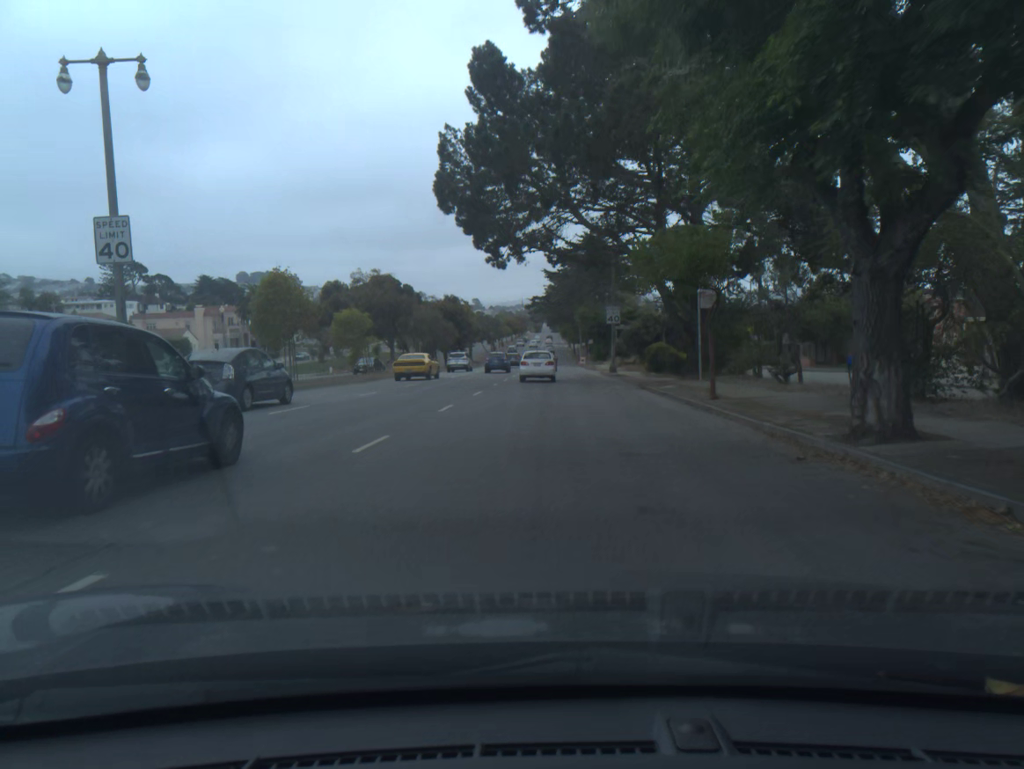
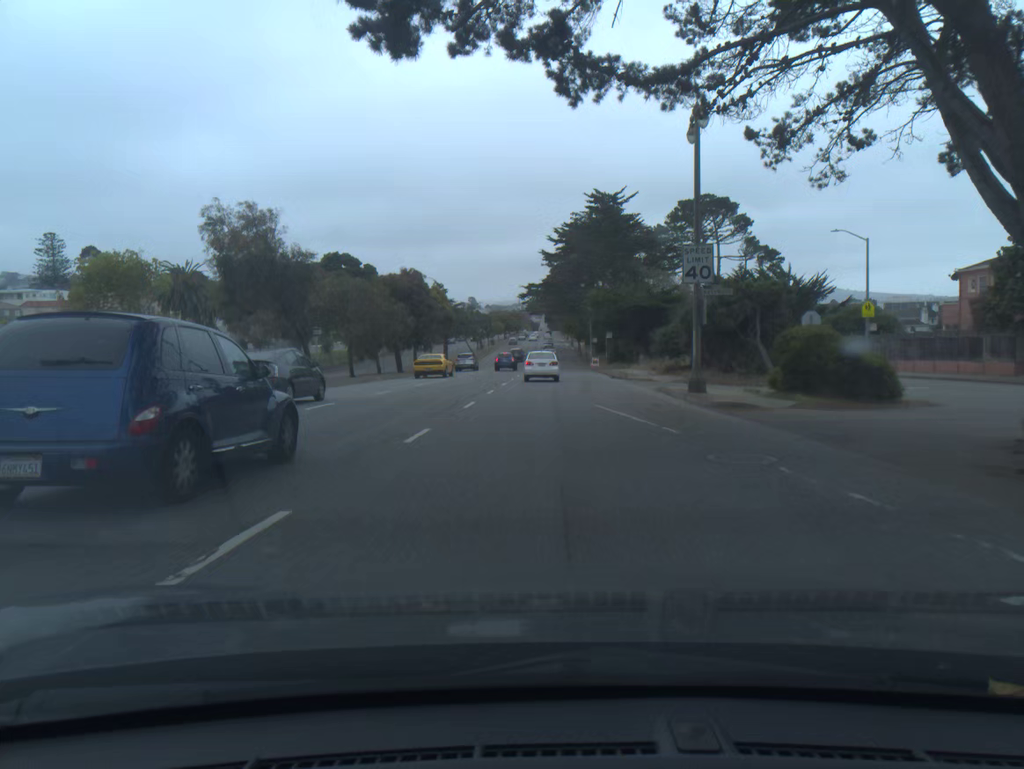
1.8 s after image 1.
(0.0, +28.1) m; 0°
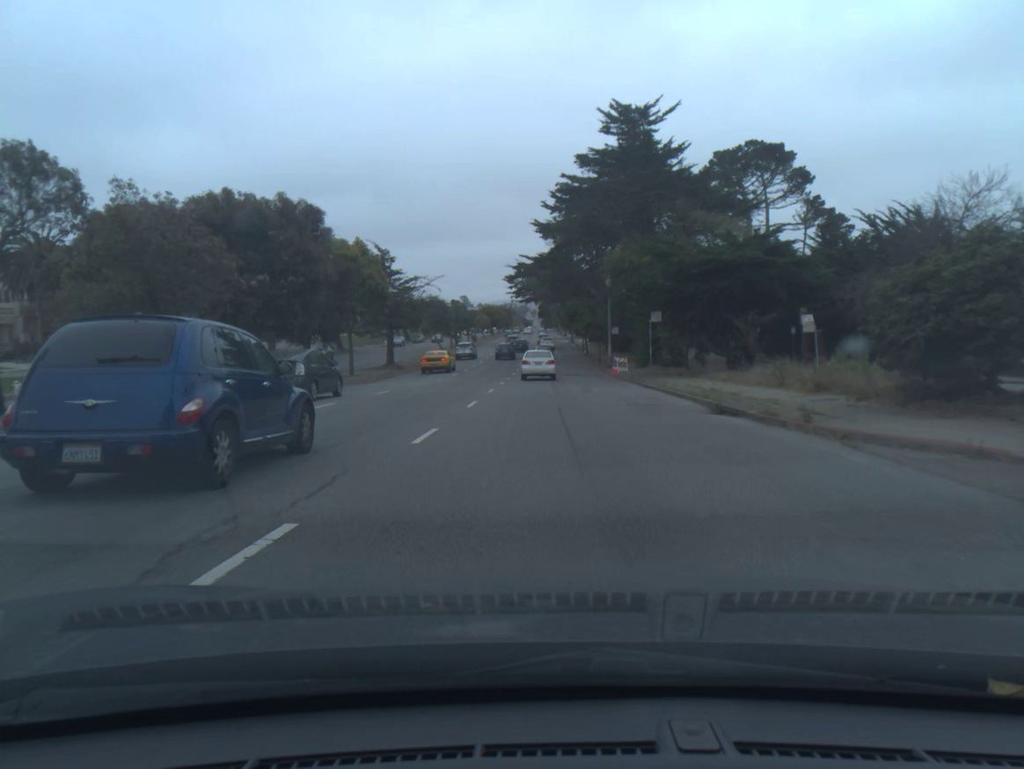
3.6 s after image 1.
(+0.1, +29.7) m; 0°
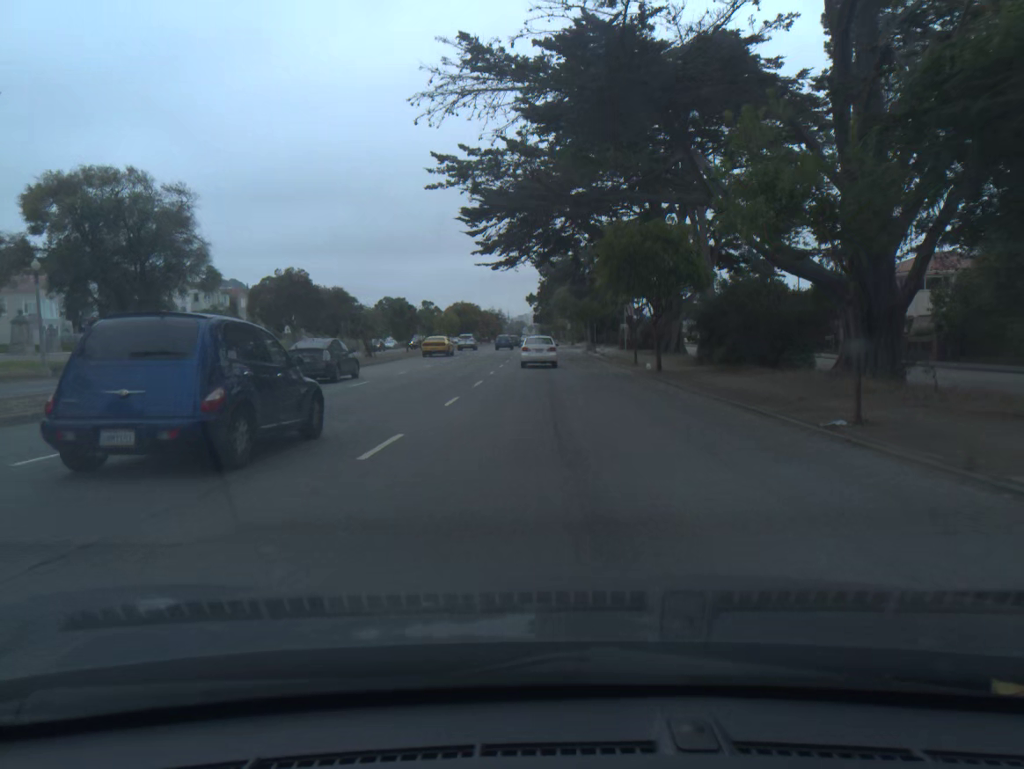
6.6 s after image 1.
(+0.2, +52.6) m; 0°
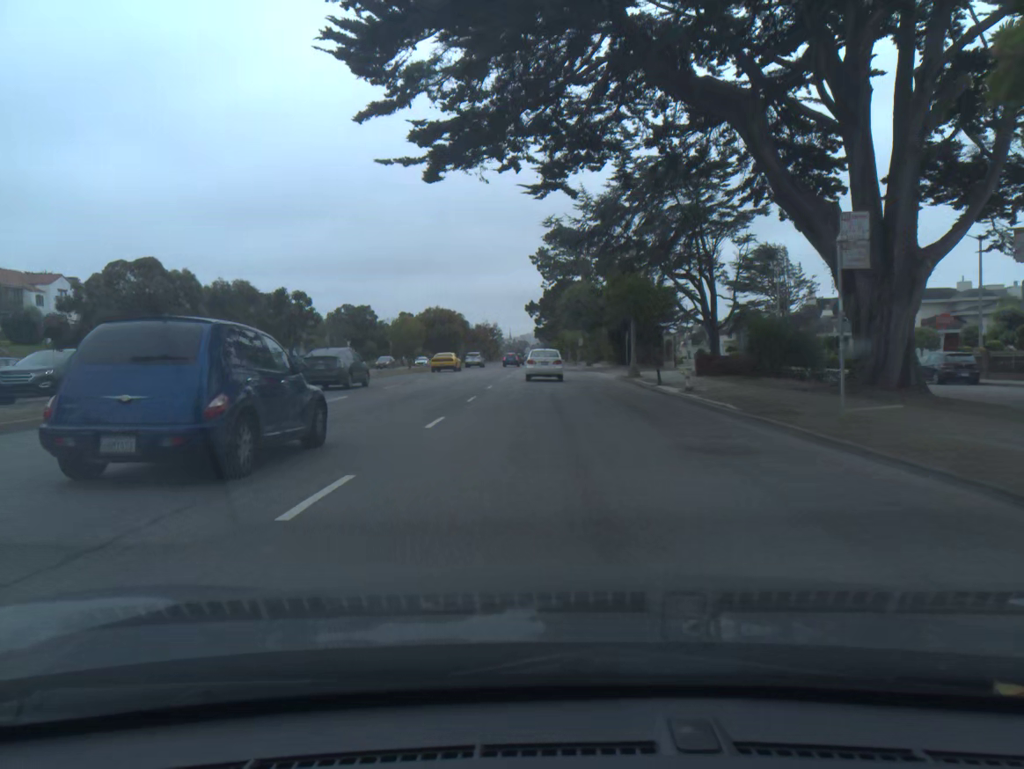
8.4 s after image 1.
(0.0, +32.2) m; 0°
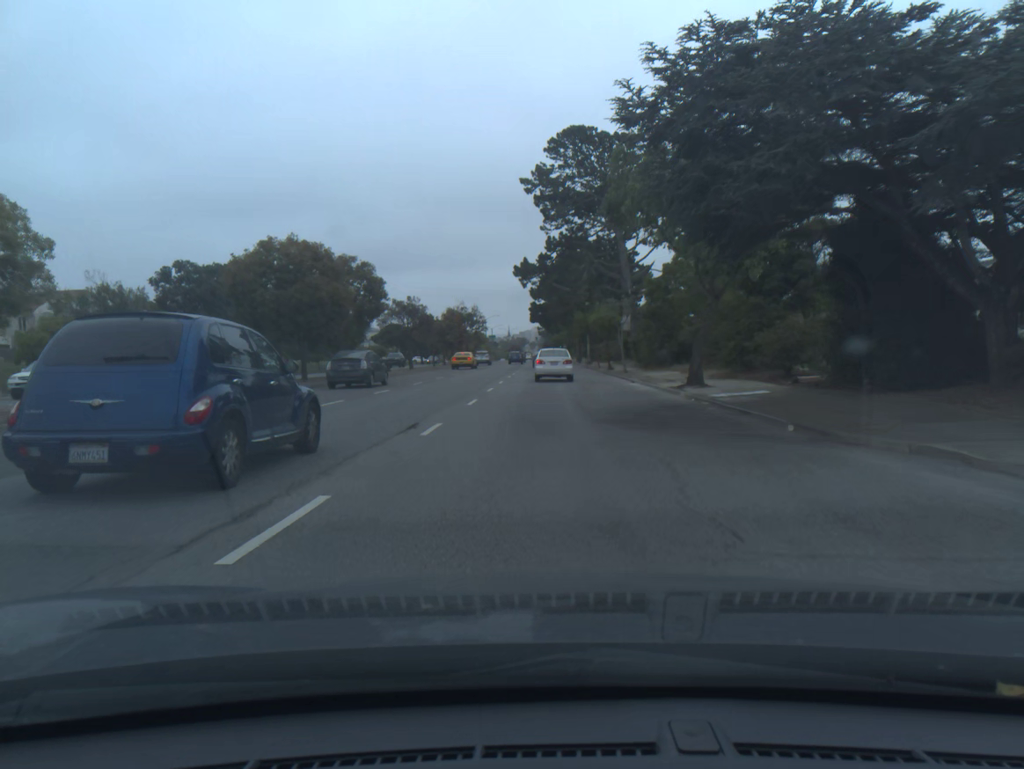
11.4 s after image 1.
(+0.1, +52.8) m; 0°
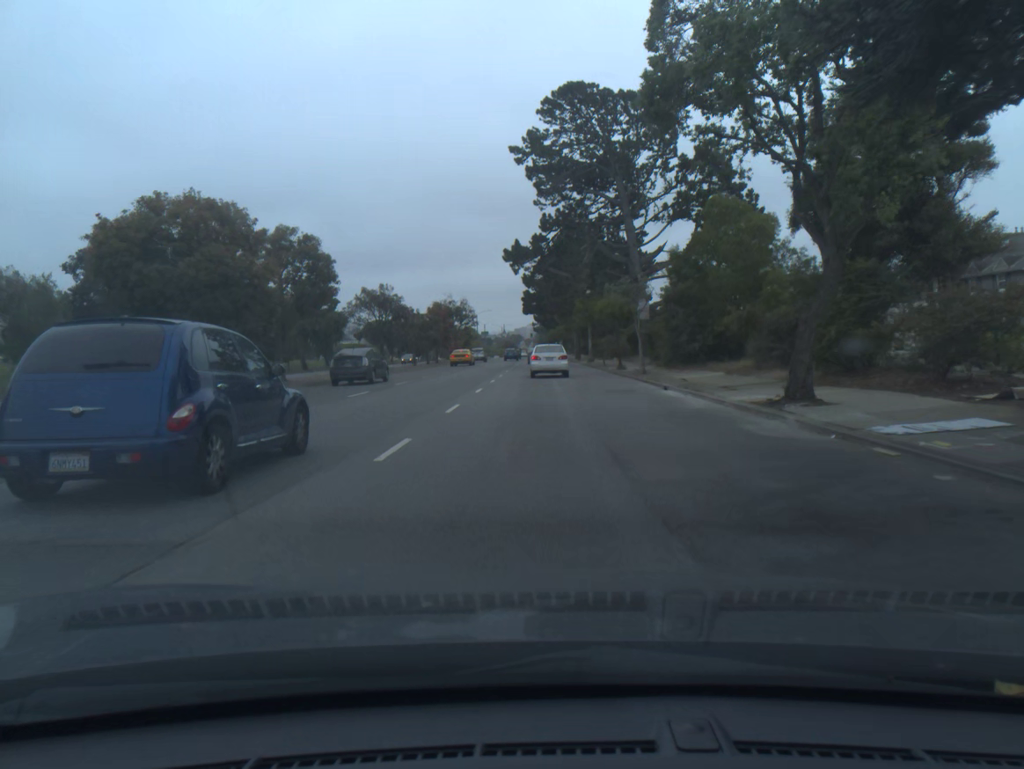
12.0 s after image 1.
(0.0, +10.4) m; 0°
